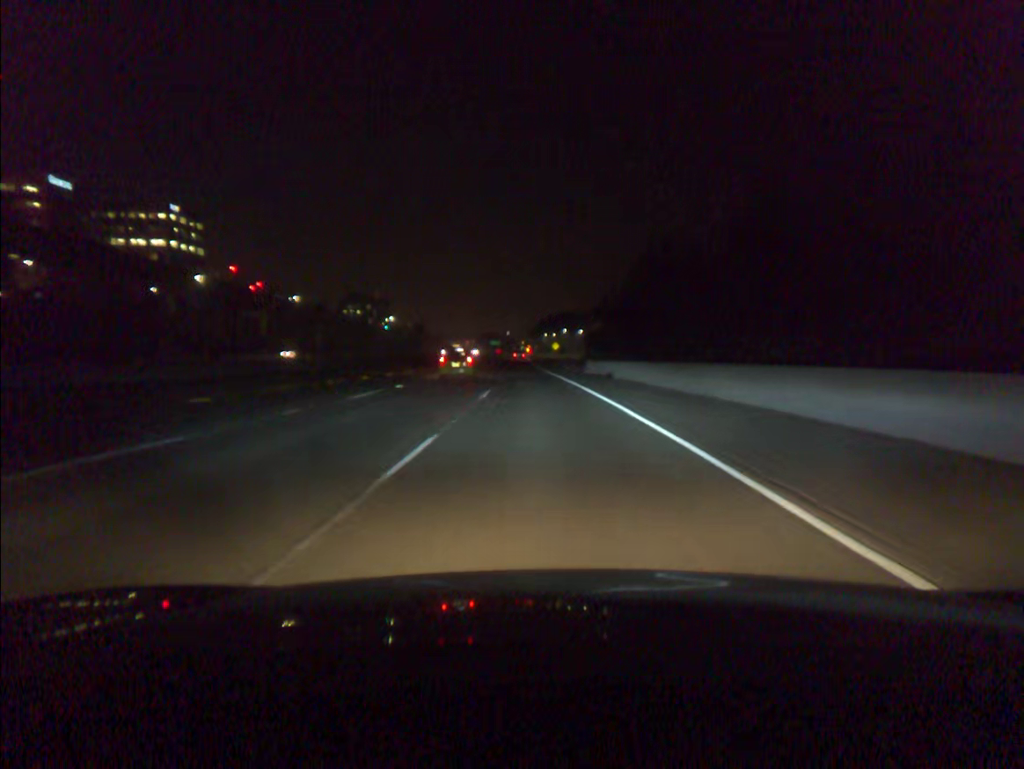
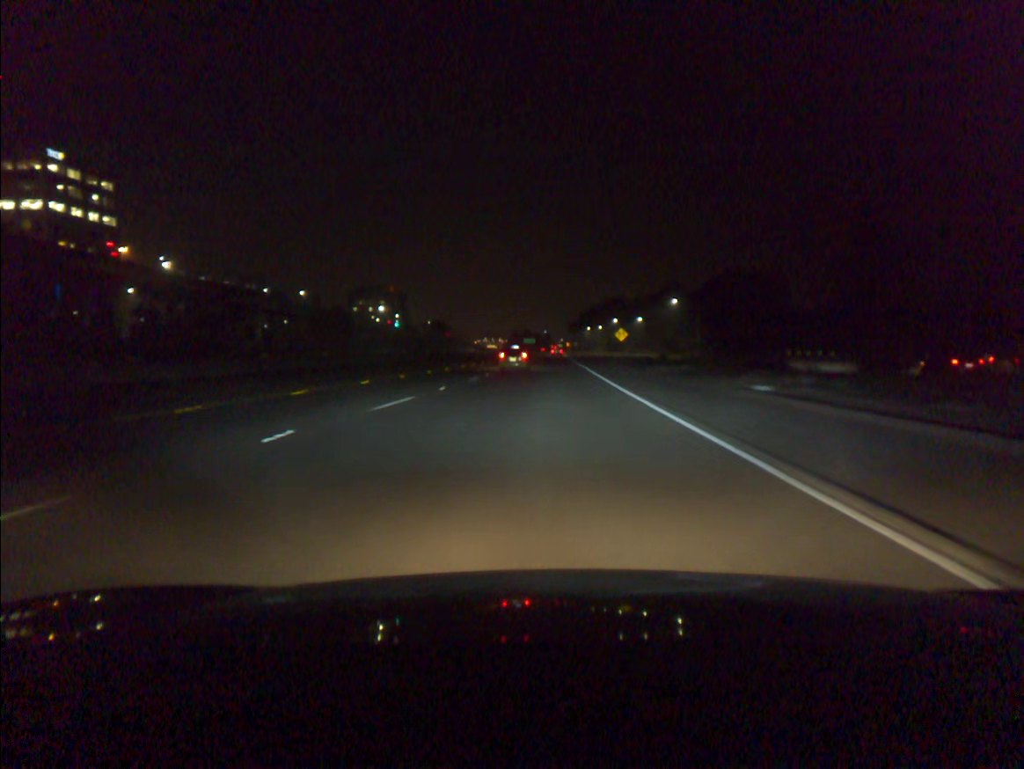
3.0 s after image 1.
(-1.9, +77.9) m; -3°
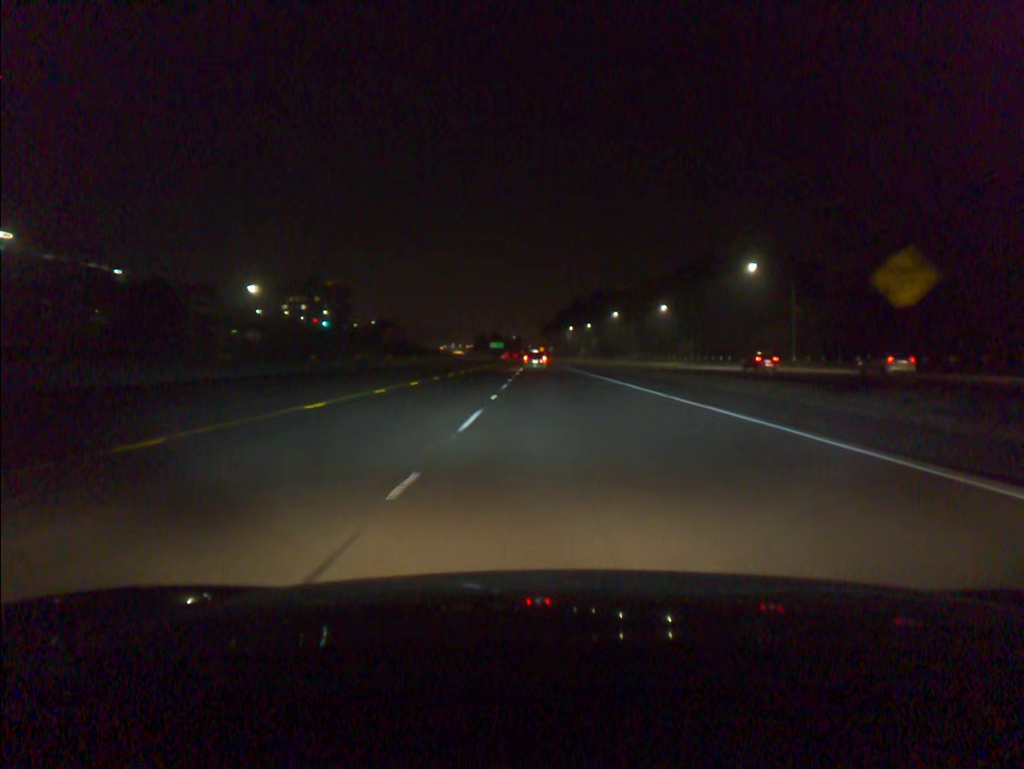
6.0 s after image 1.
(-0.5, +77.8) m; +2°
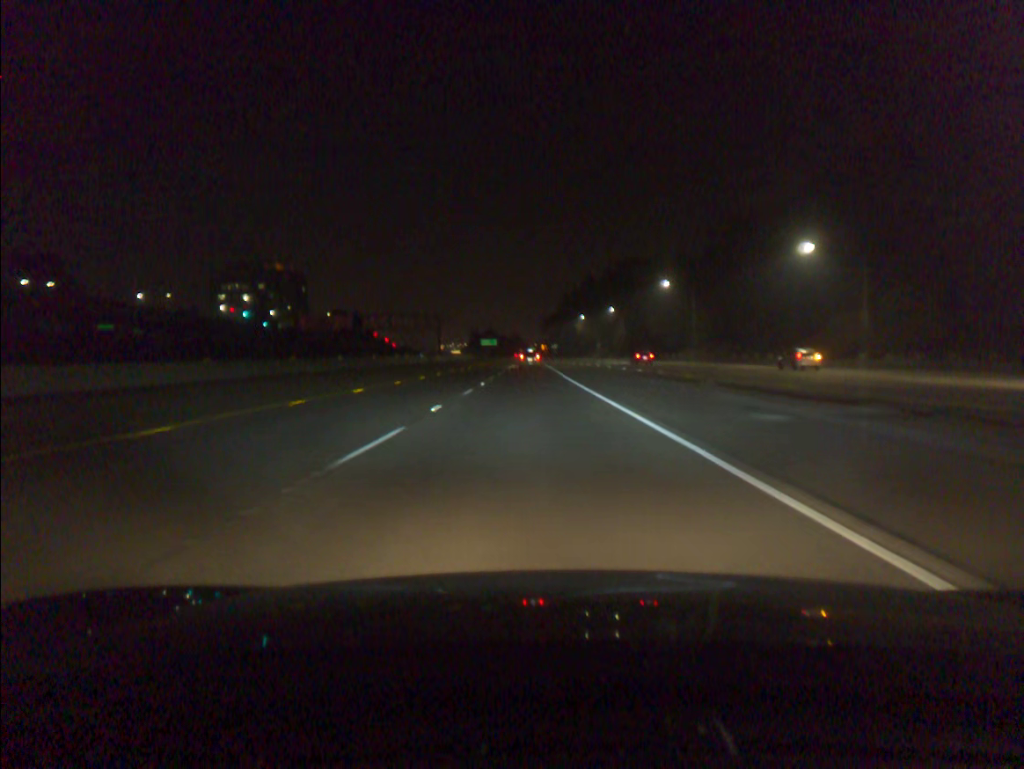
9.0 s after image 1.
(+0.4, +77.7) m; 0°
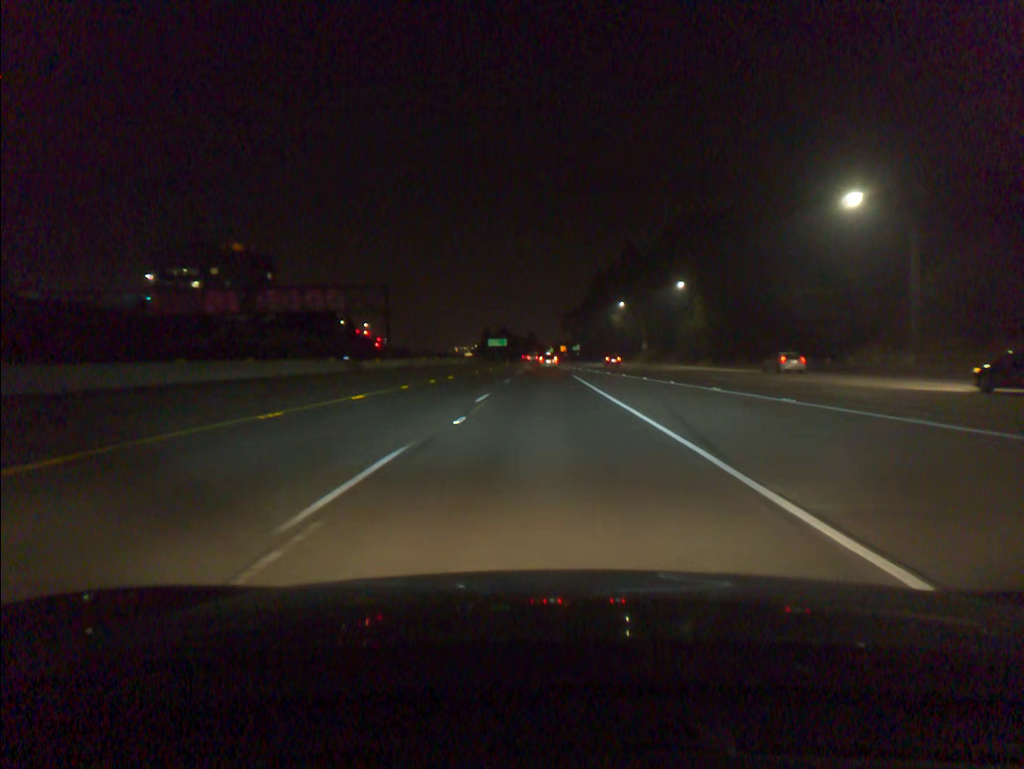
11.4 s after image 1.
(-1.0, +62.3) m; -1°
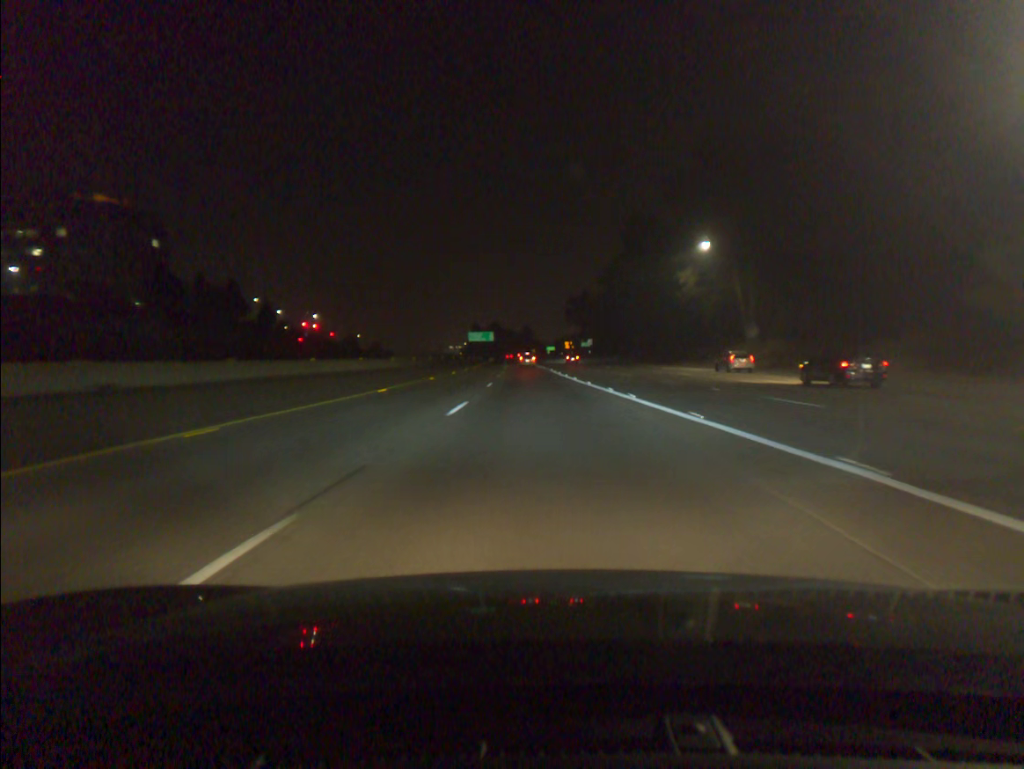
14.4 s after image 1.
(+0.3, +78.0) m; 0°
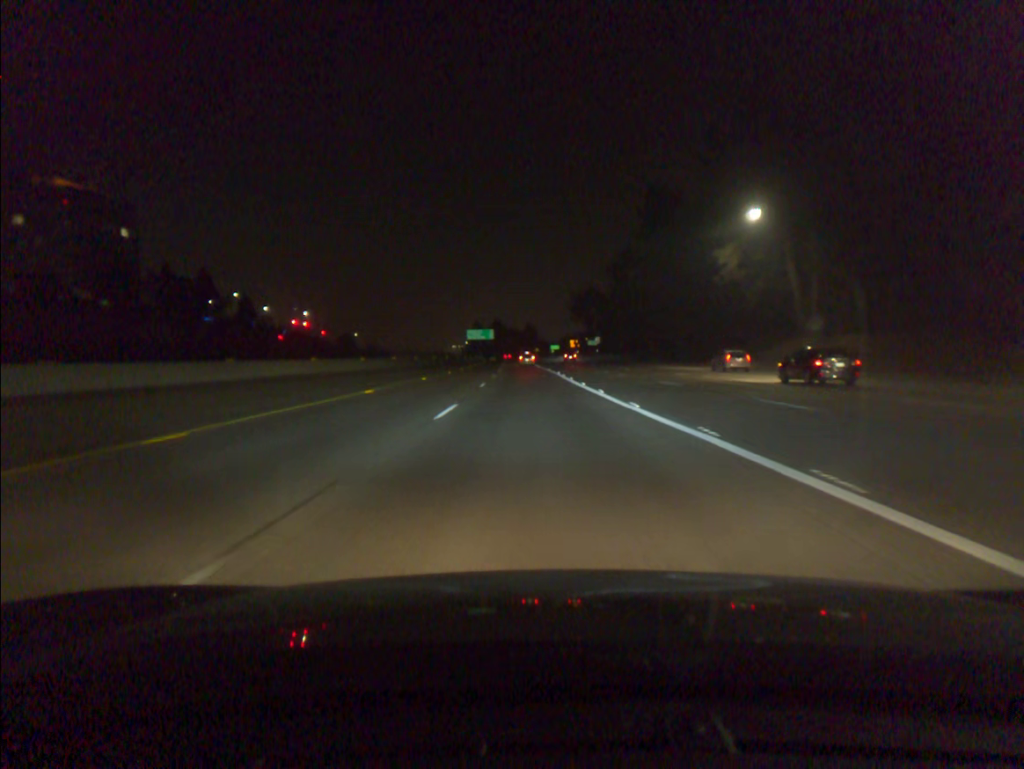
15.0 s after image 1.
(0.0, +15.6) m; 0°
